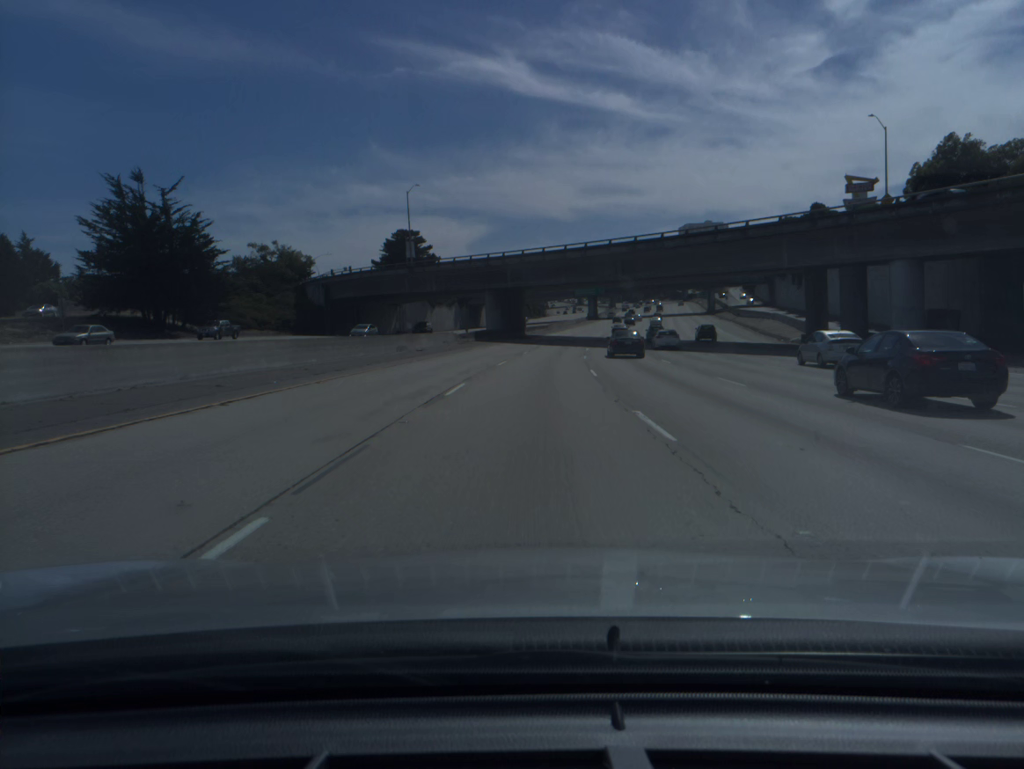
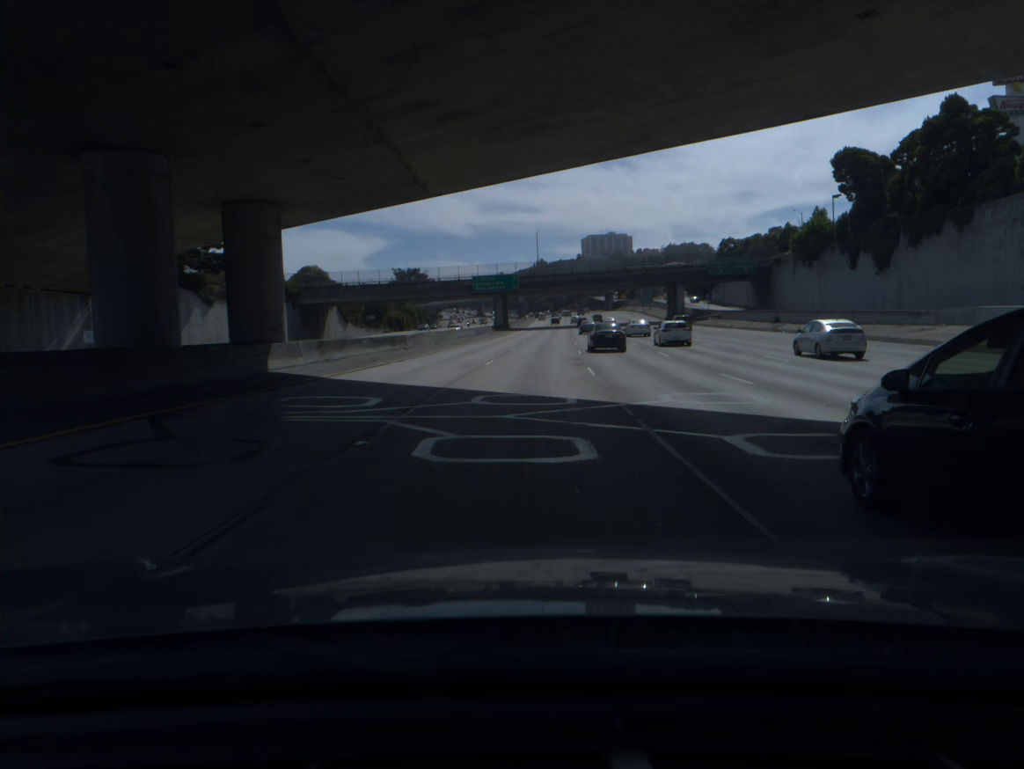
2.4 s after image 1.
(+4.6, +74.9) m; +7°
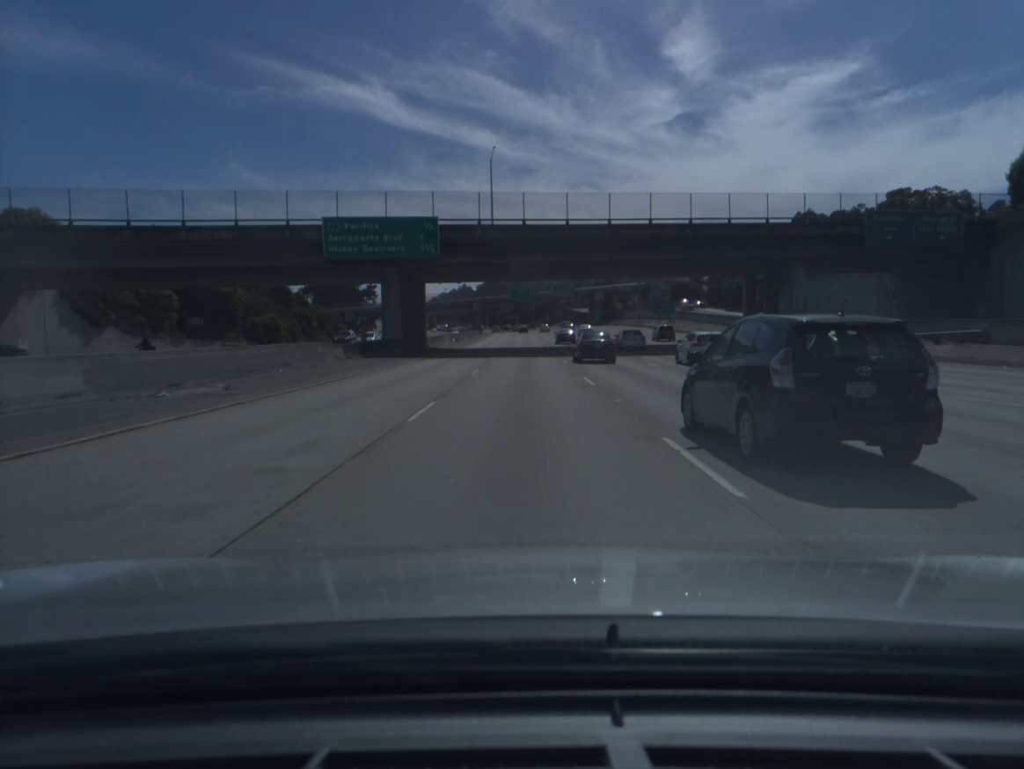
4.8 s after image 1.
(+2.6, +74.7) m; +3°
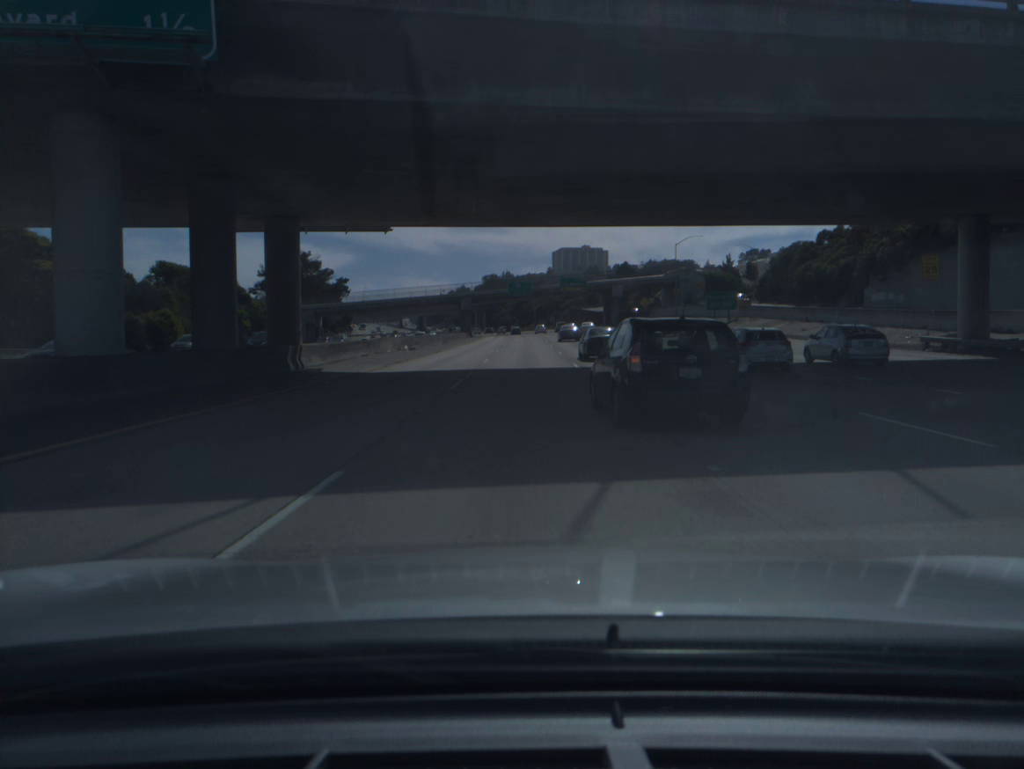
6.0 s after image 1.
(0.0, +37.5) m; 0°
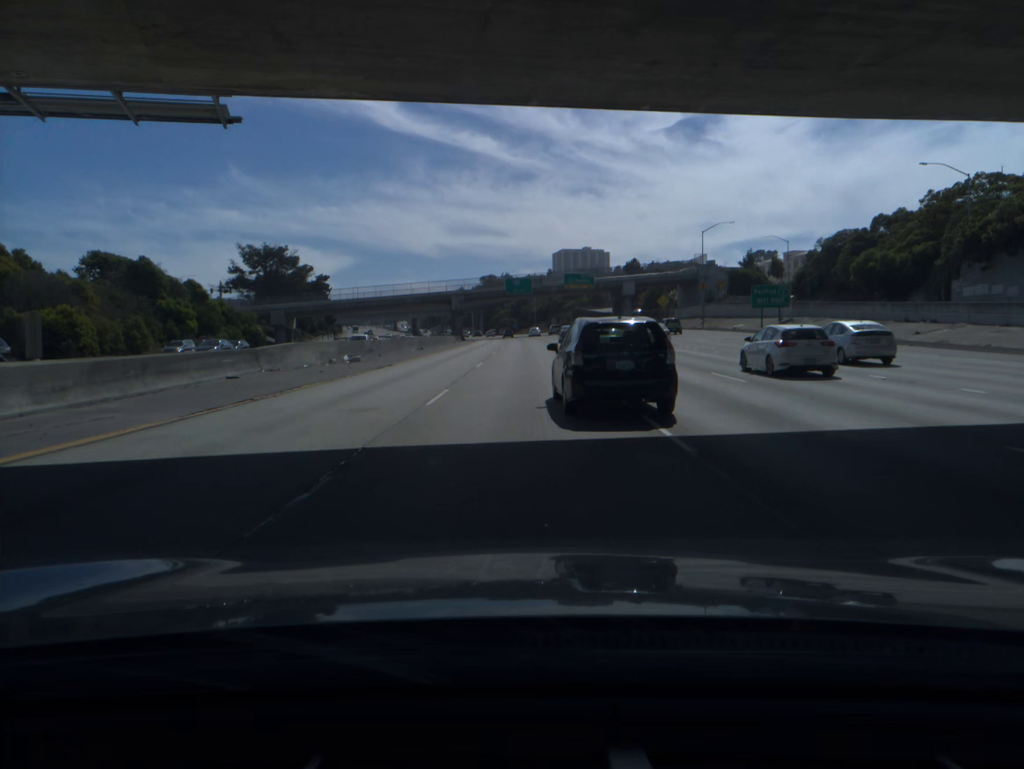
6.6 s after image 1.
(0.0, +18.8) m; 0°
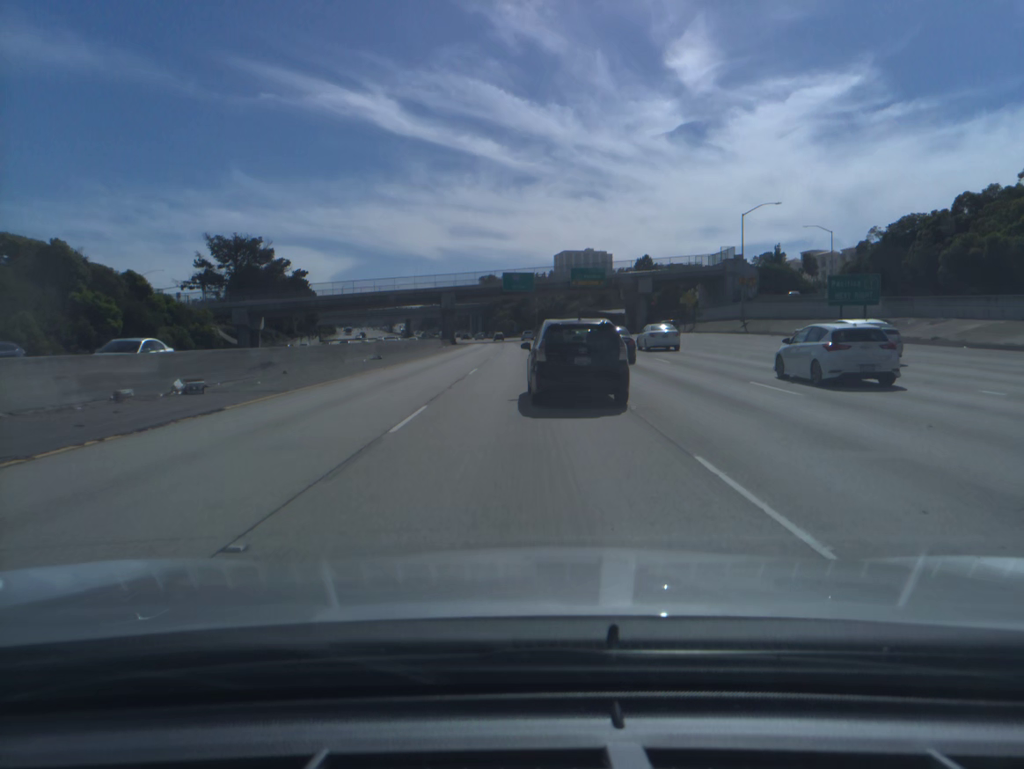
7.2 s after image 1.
(0.0, +18.6) m; 0°
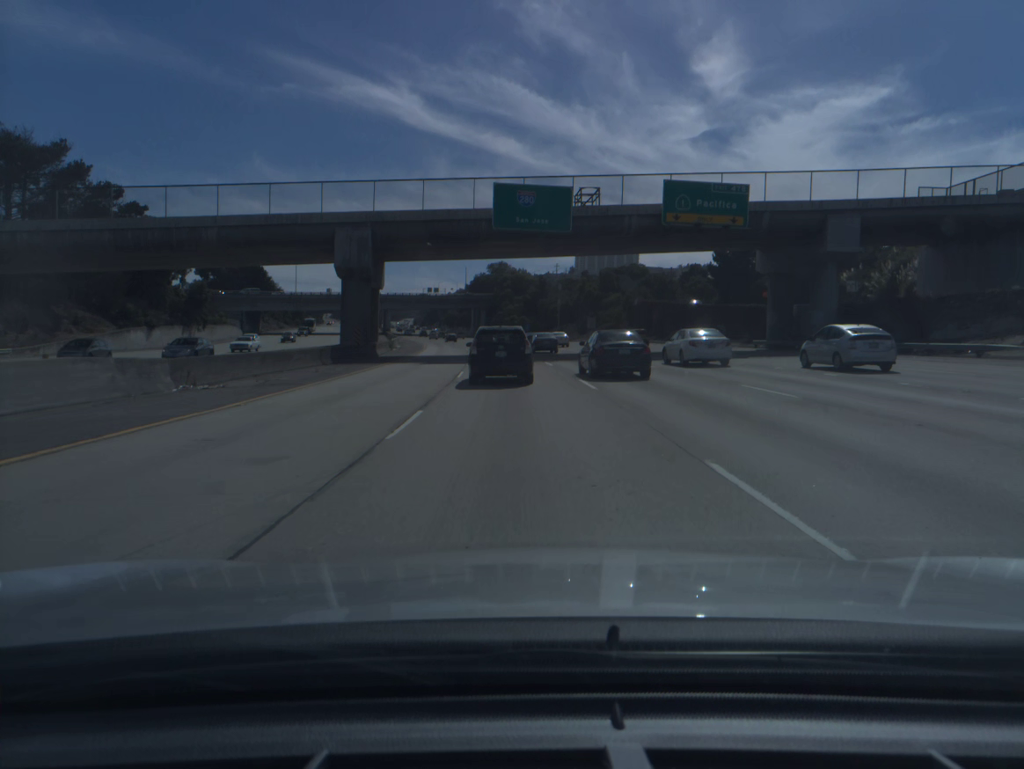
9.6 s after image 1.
(-0.4, +73.3) m; -1°
